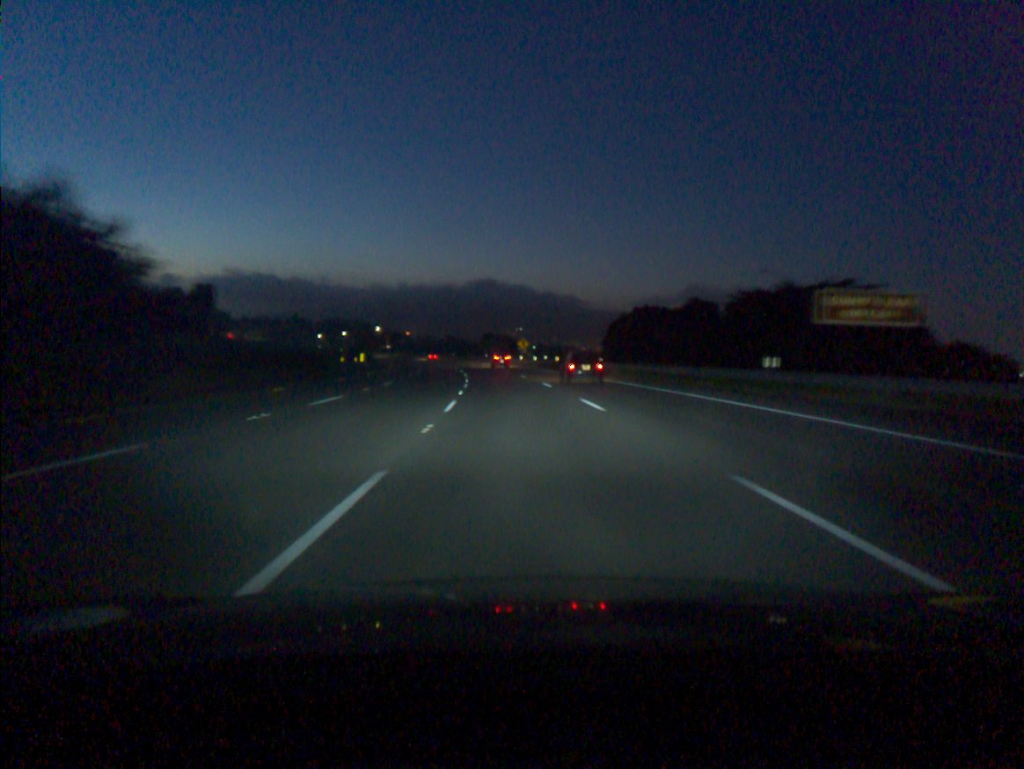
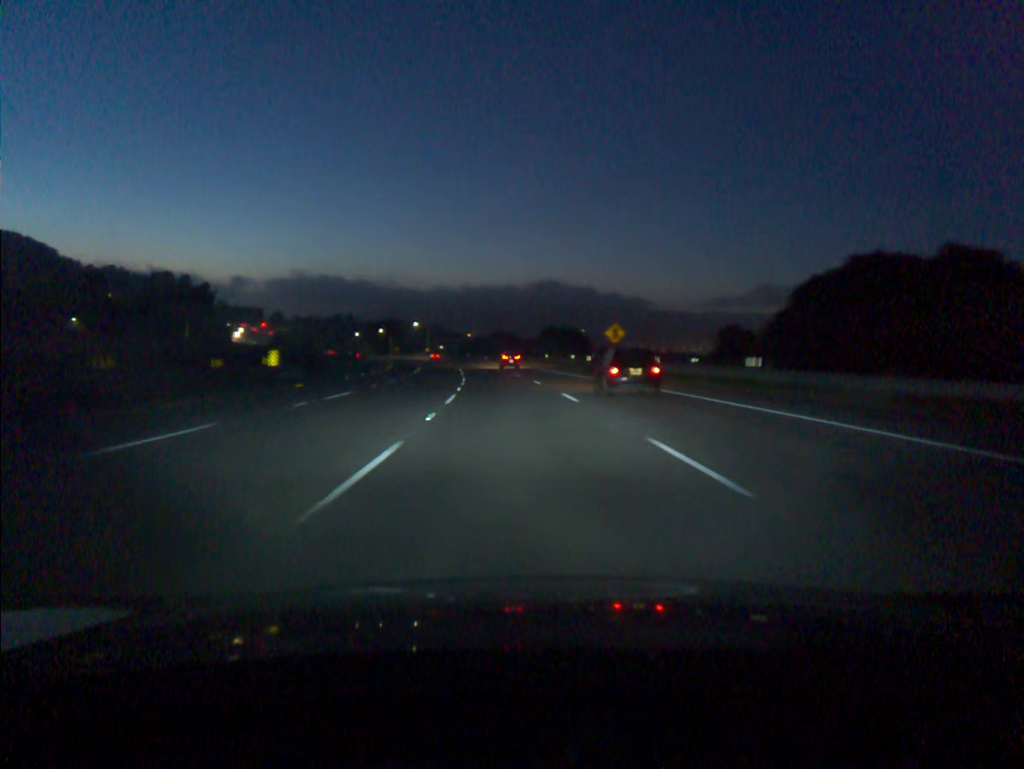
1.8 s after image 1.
(-2.0, +55.1) m; -4°
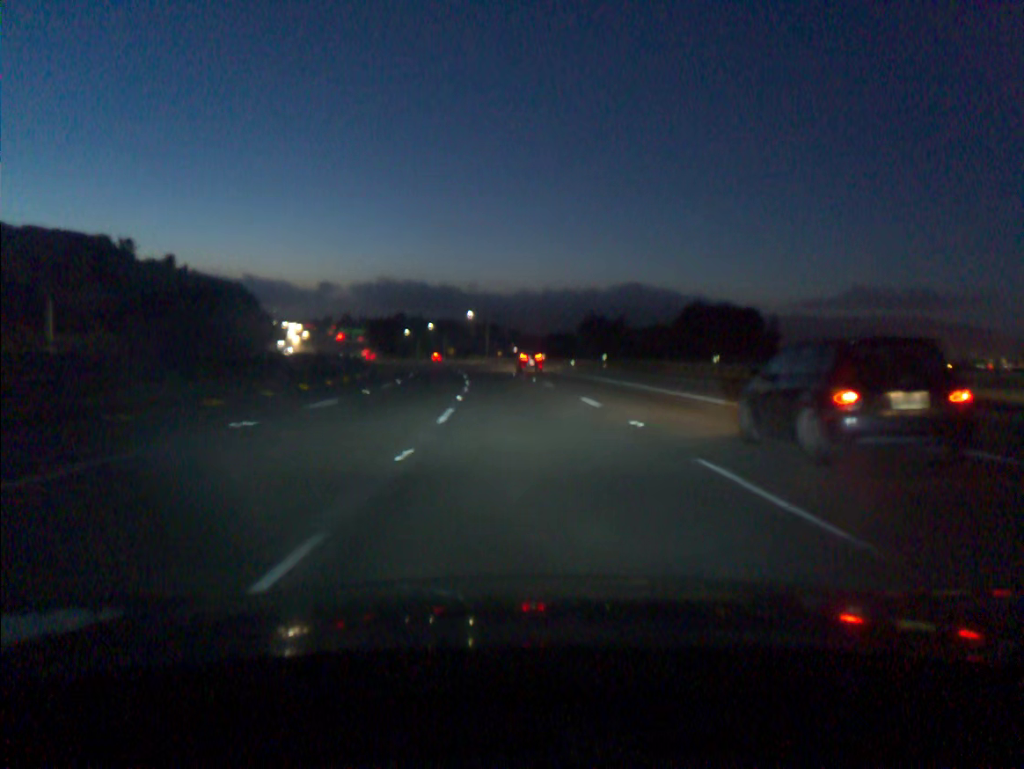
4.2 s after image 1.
(-4.1, +73.3) m; -6°
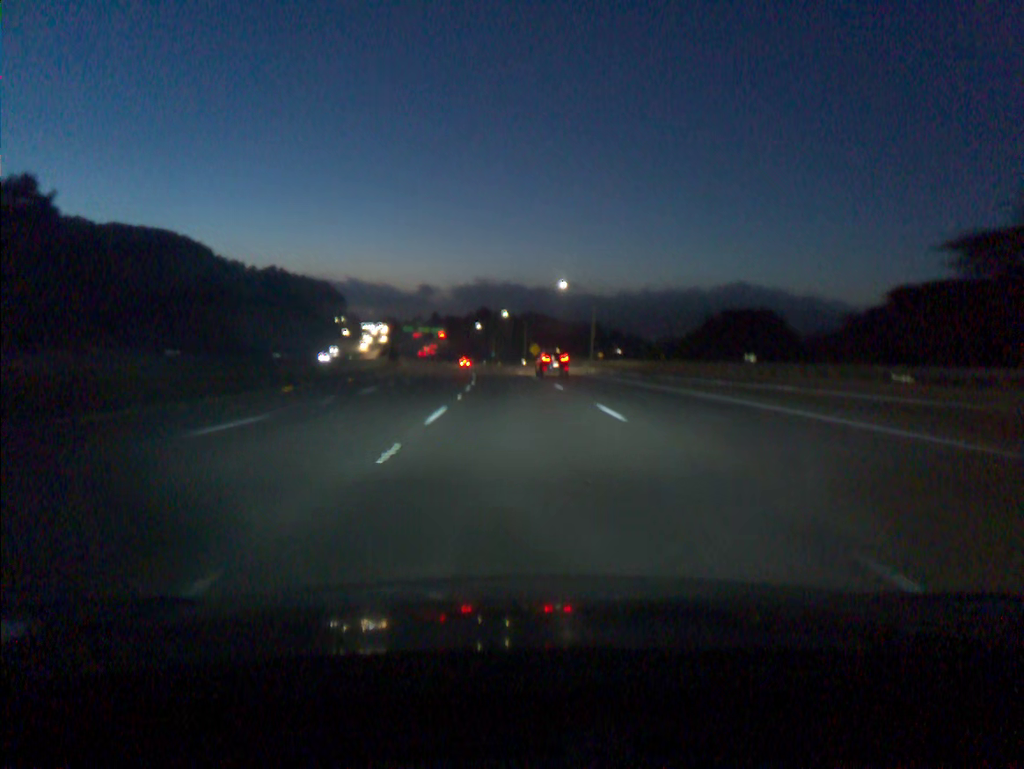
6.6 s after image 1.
(-3.9, +73.2) m; -7°
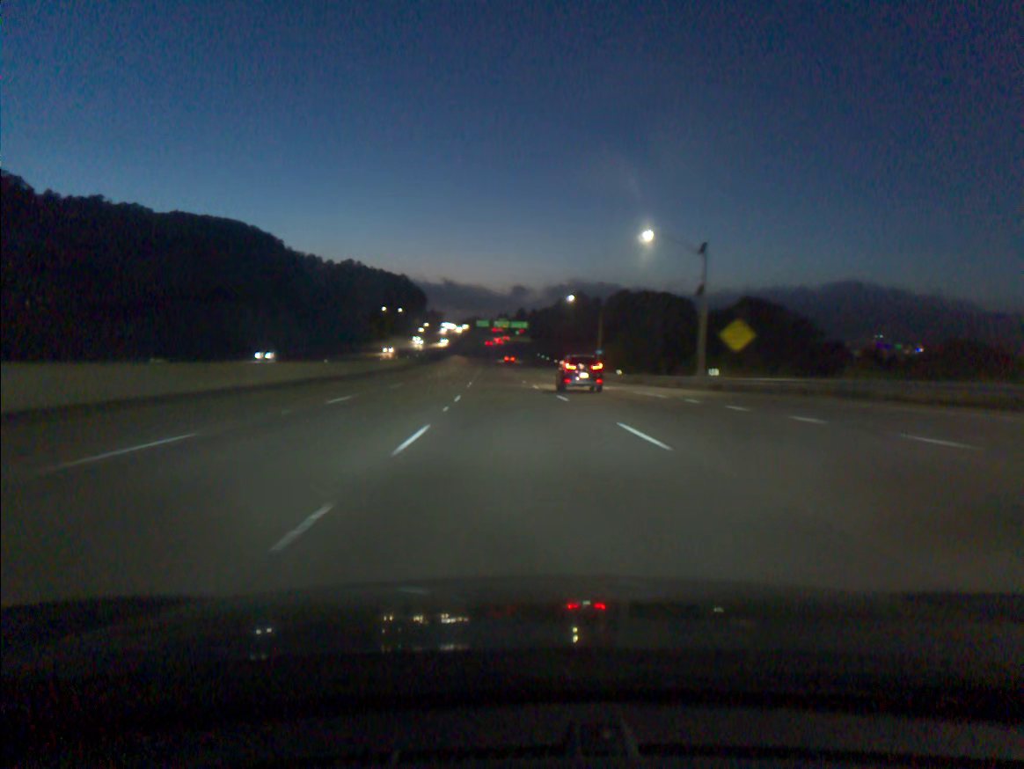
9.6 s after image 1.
(-4.8, +91.6) m; -7°
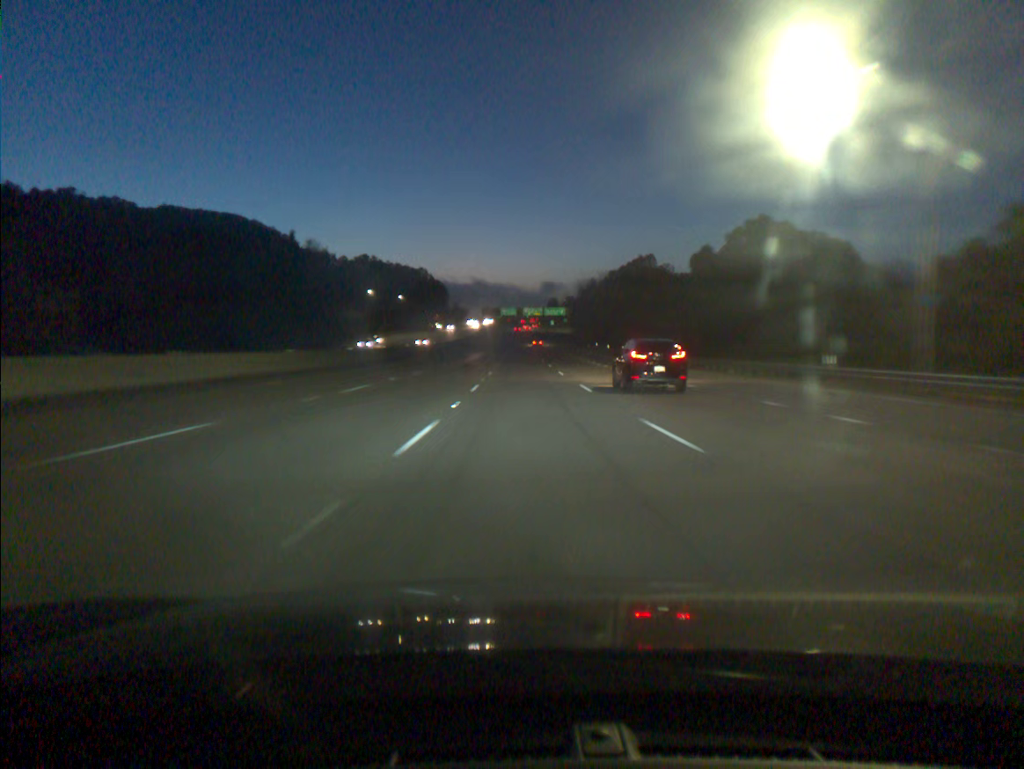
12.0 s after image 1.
(-2.5, +73.8) m; -2°
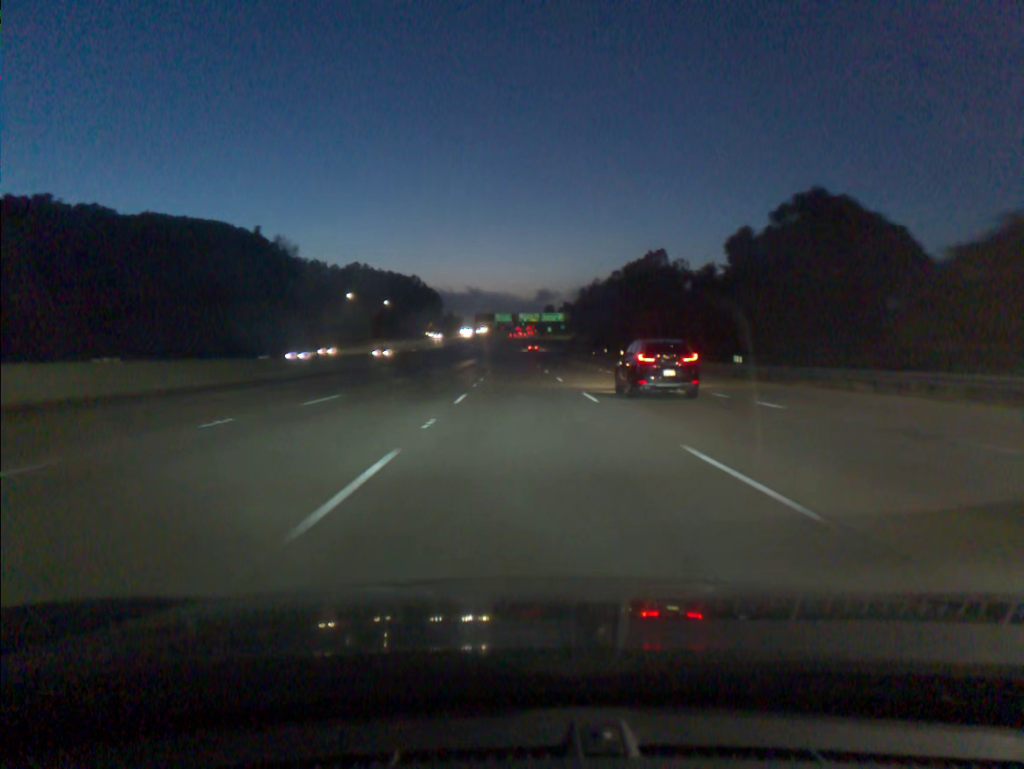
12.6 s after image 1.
(+0.1, +18.5) m; 0°
